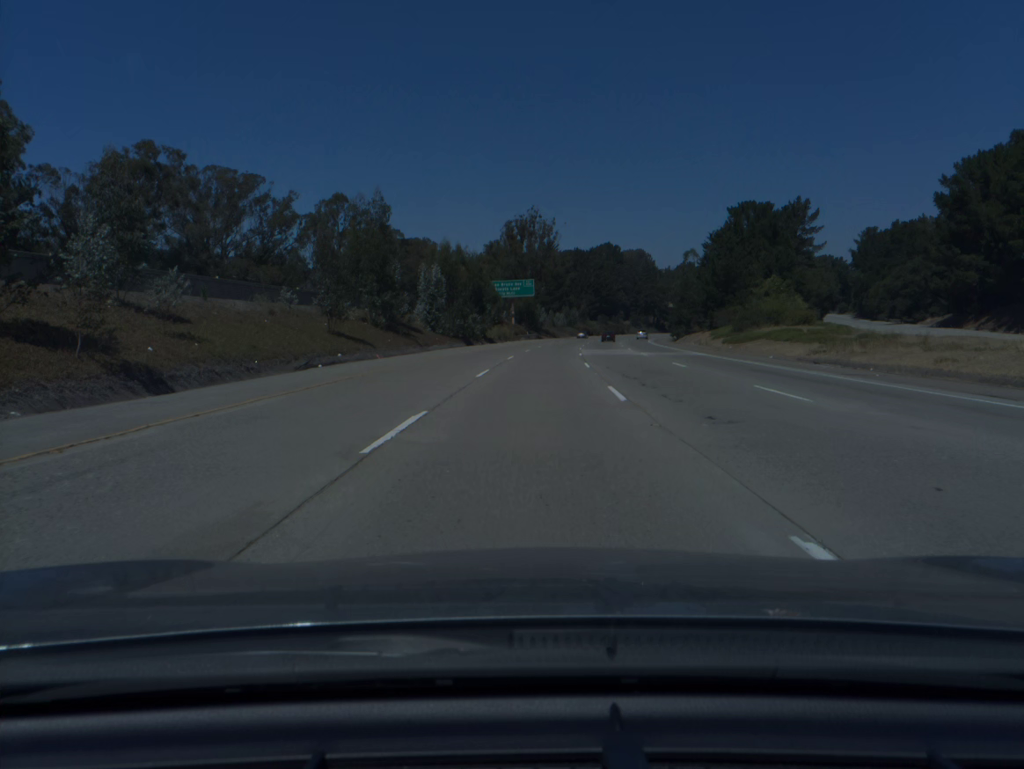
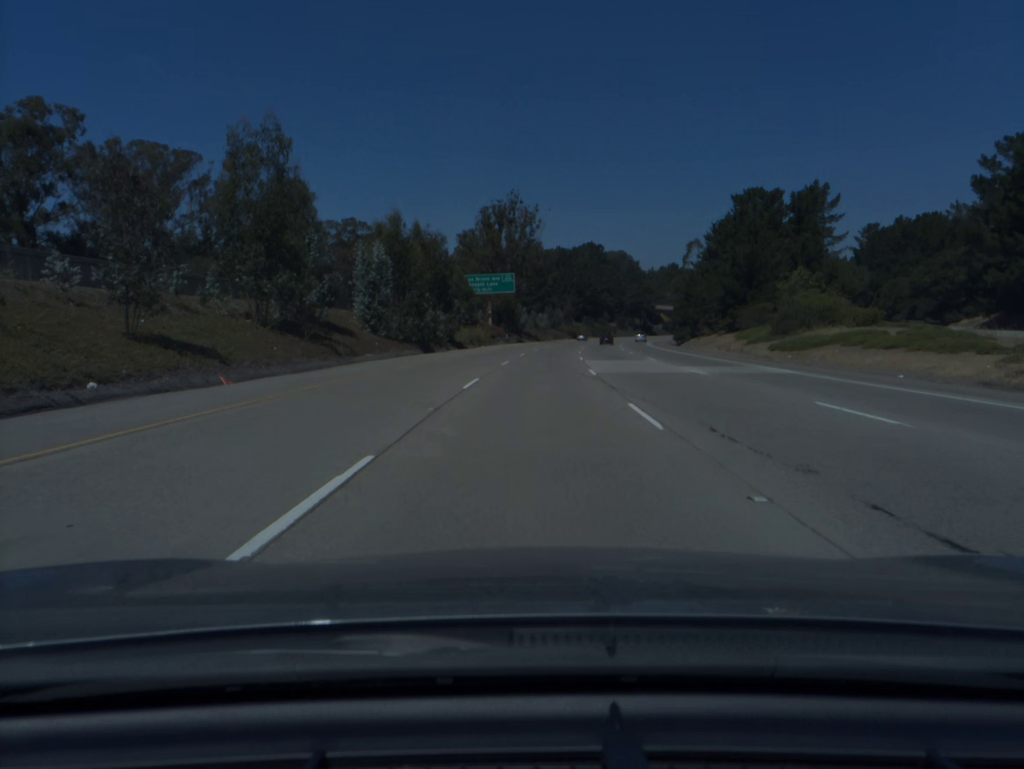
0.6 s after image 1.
(+0.2, +18.9) m; +1°
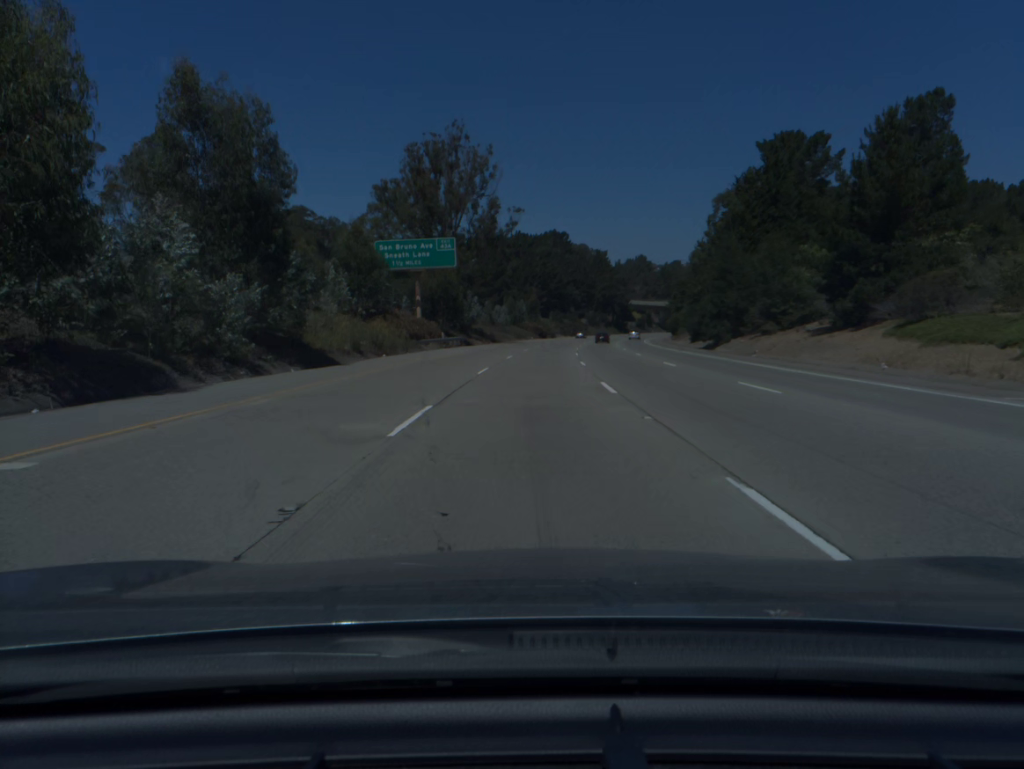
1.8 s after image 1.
(+1.1, +37.9) m; +3°
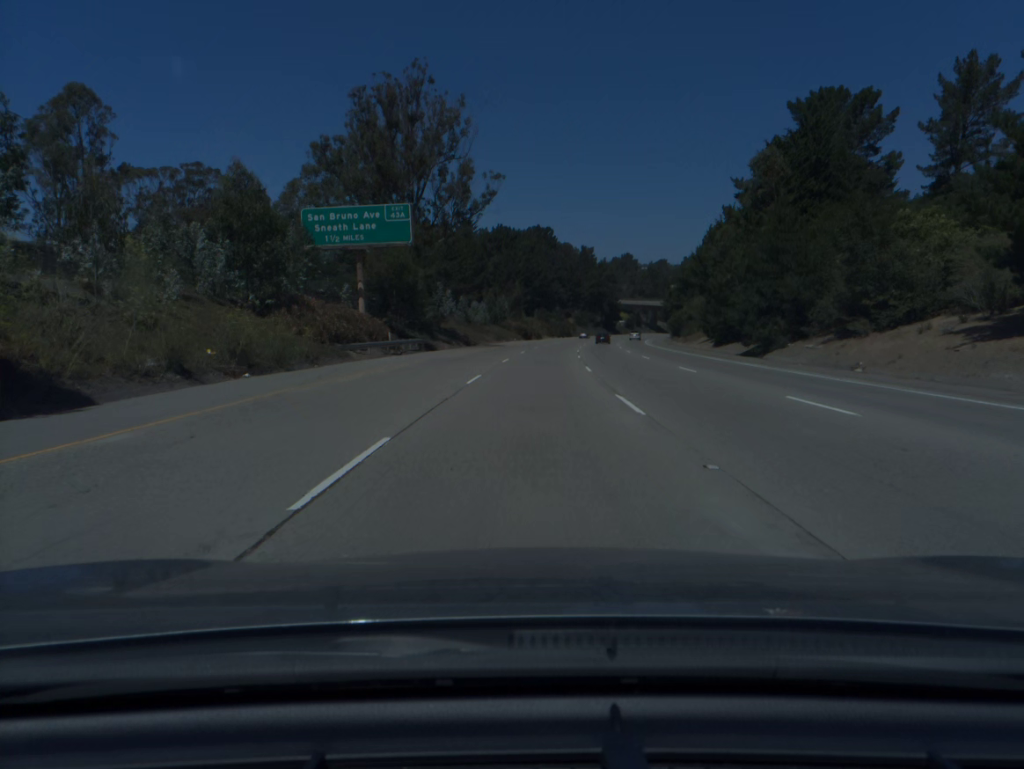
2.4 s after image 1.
(+0.2, +19.0) m; +1°
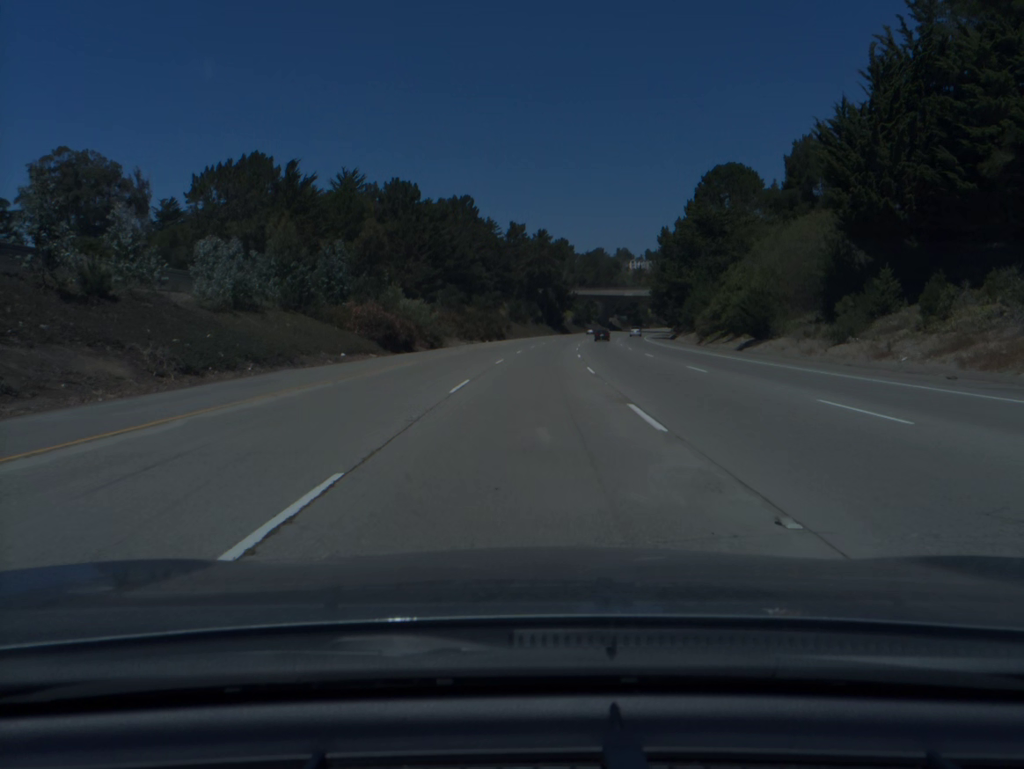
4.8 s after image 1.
(+3.7, +75.9) m; +5°
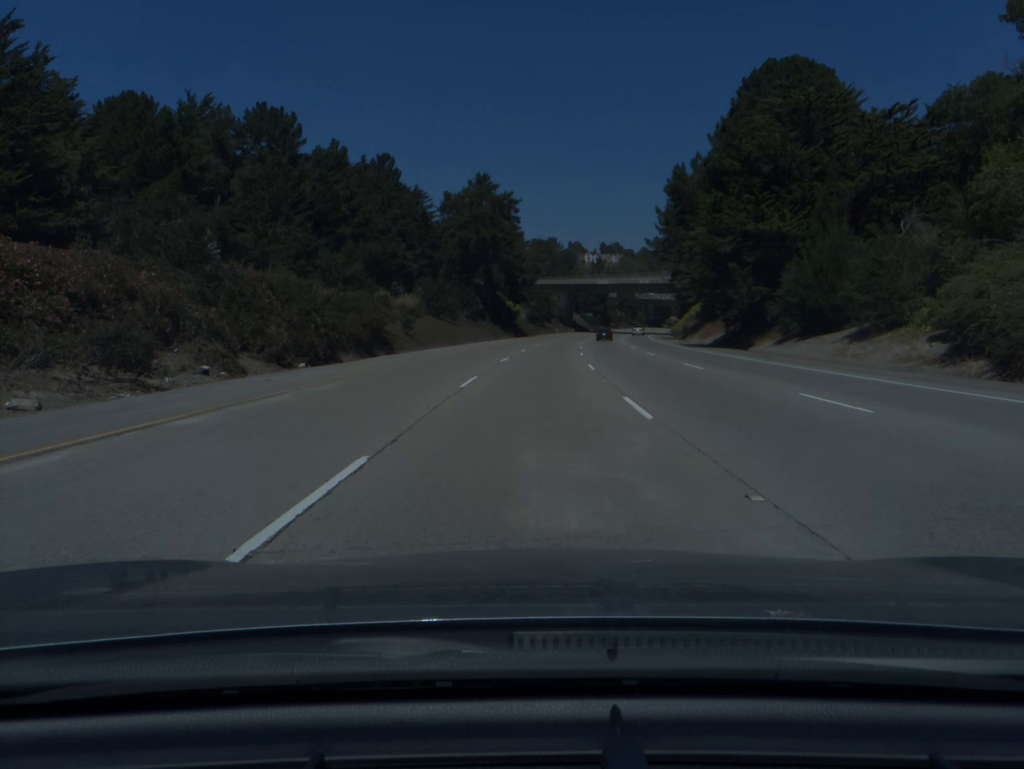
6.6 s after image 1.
(+2.0, +56.8) m; +4°
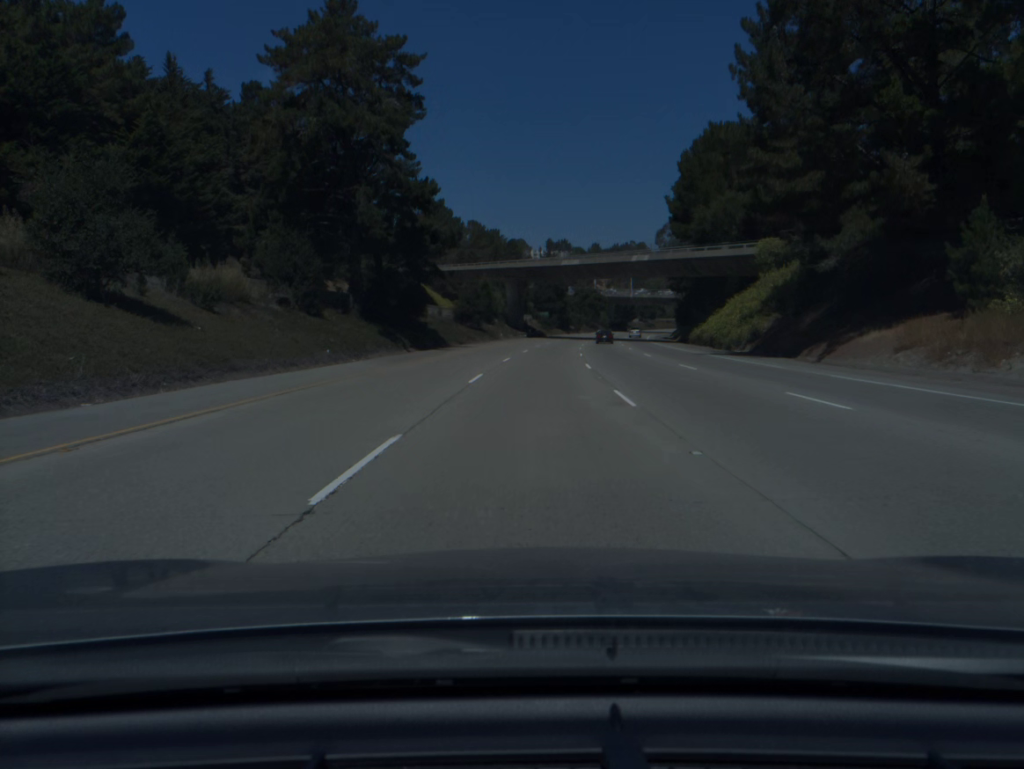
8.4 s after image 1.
(+2.2, +56.5) m; +4°
